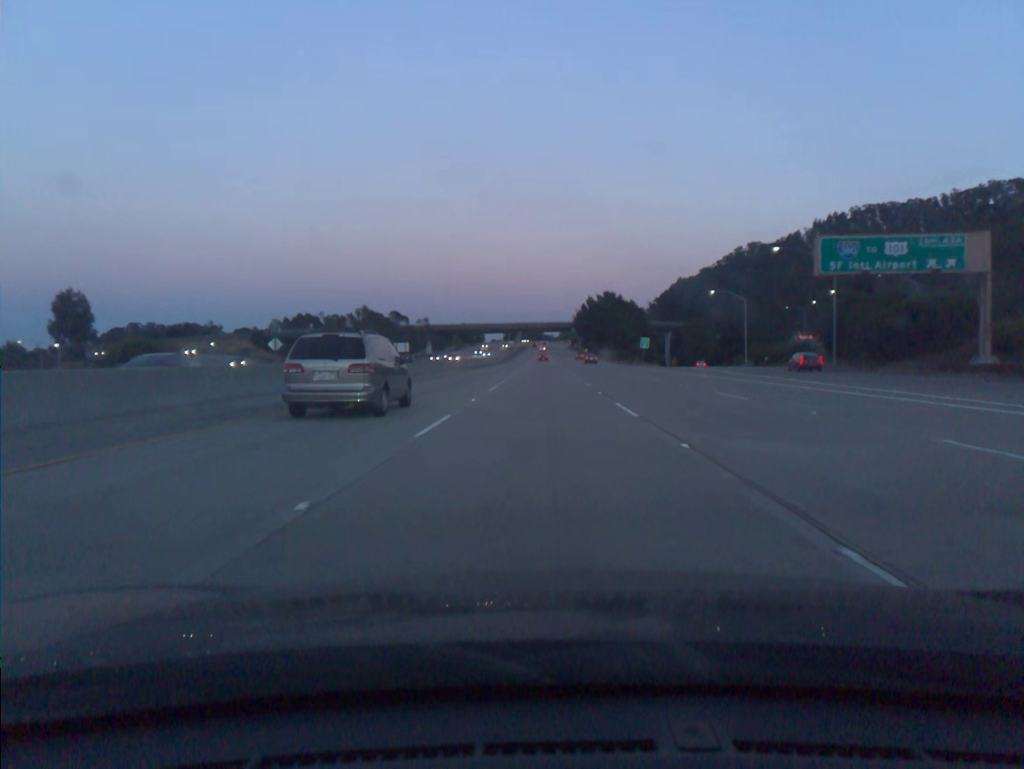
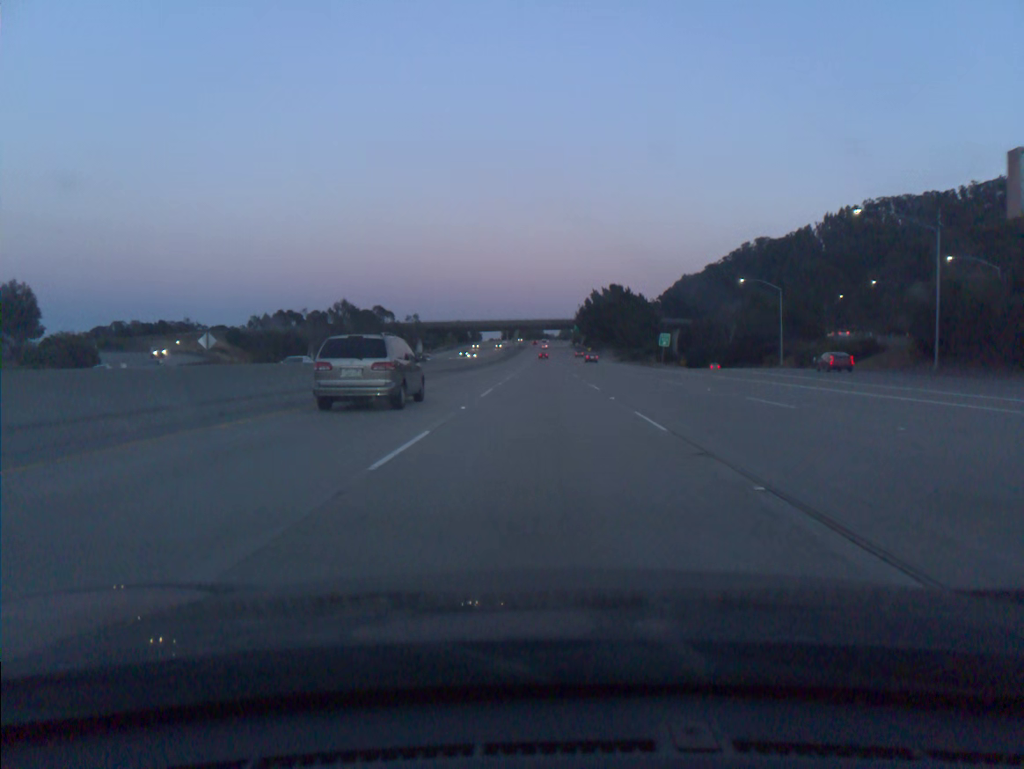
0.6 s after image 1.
(0.0, +18.3) m; 0°
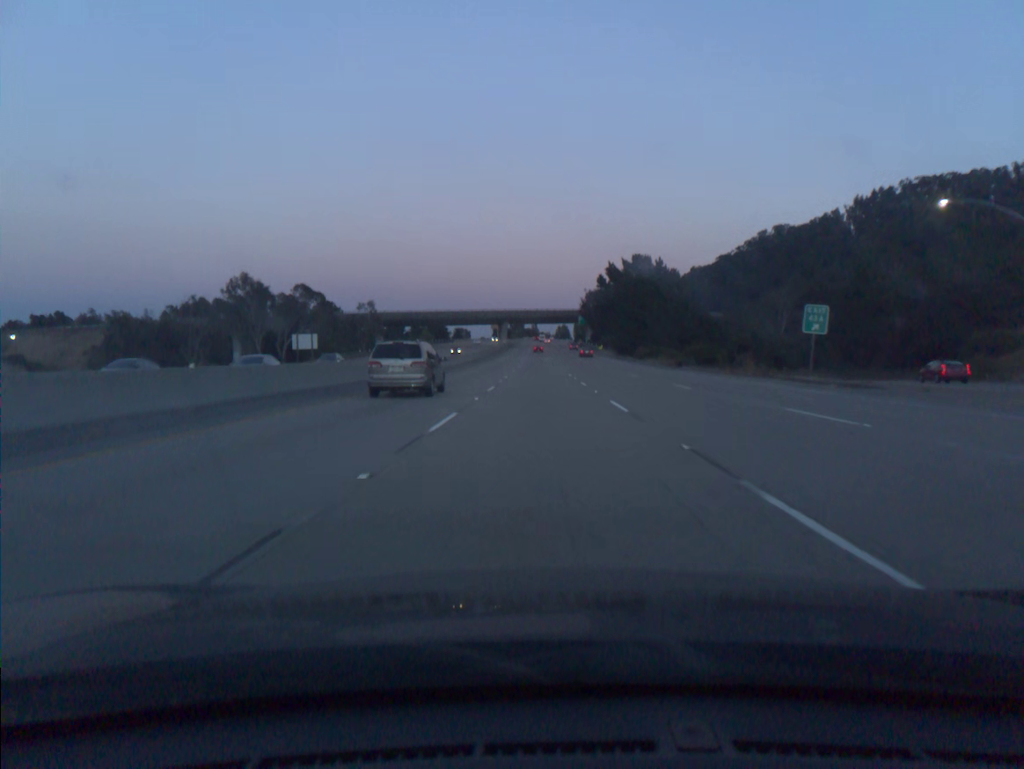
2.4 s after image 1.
(+0.2, +54.7) m; 0°
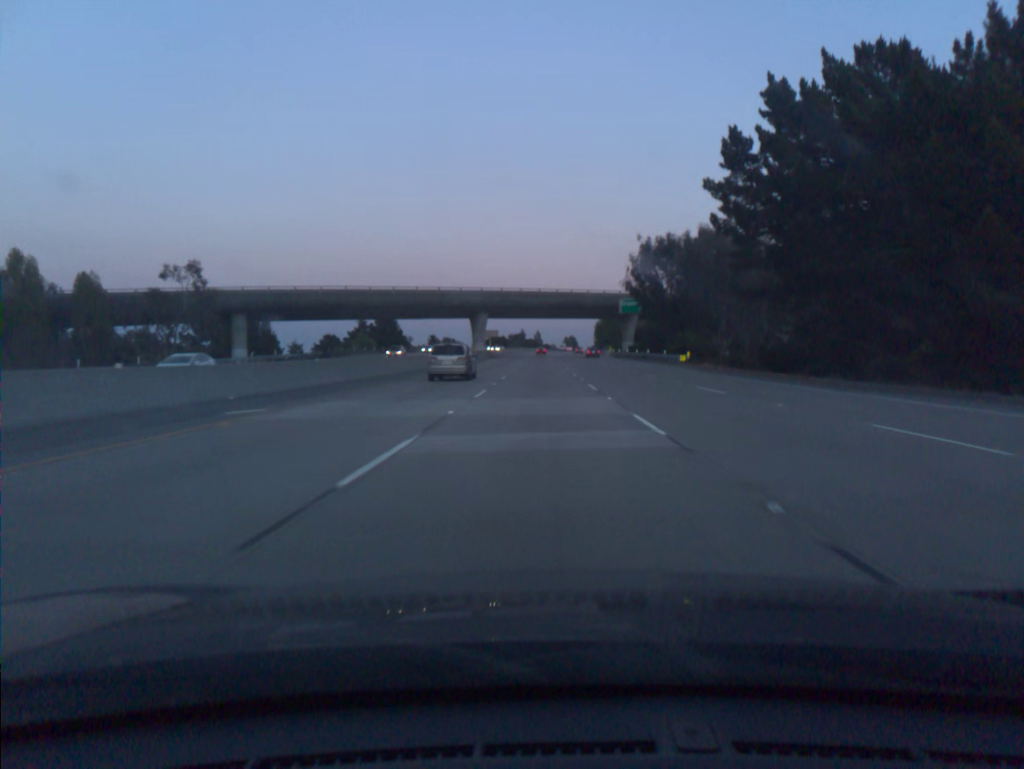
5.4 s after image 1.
(-0.1, +91.1) m; 0°
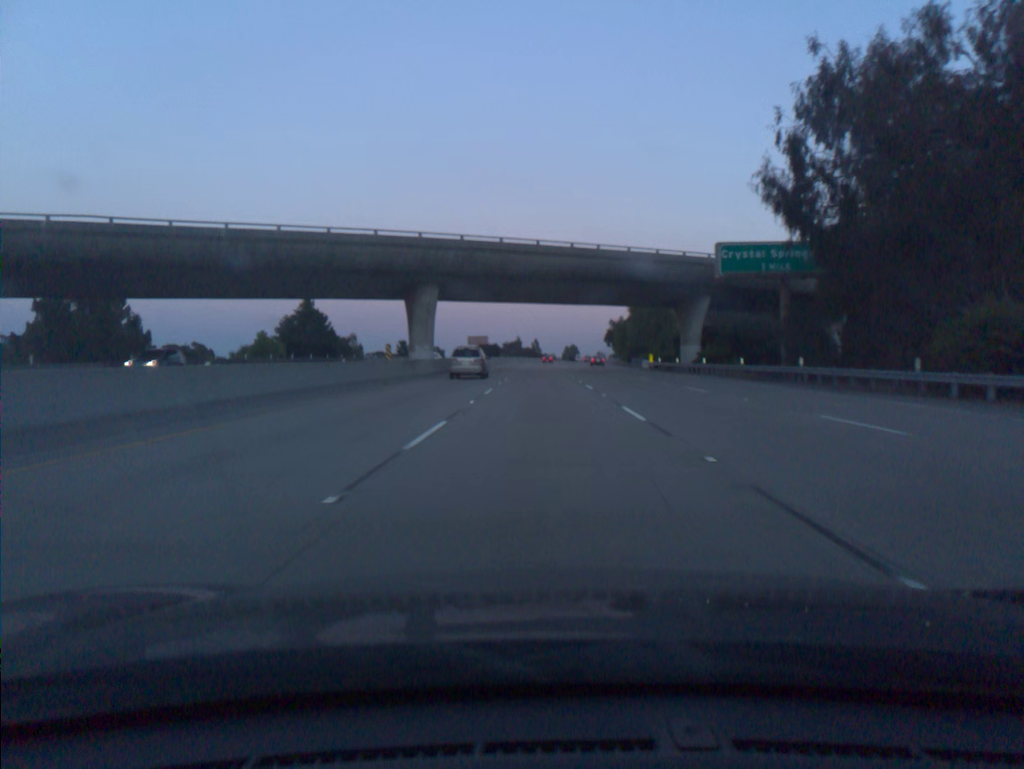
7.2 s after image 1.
(0.0, +54.3) m; 0°
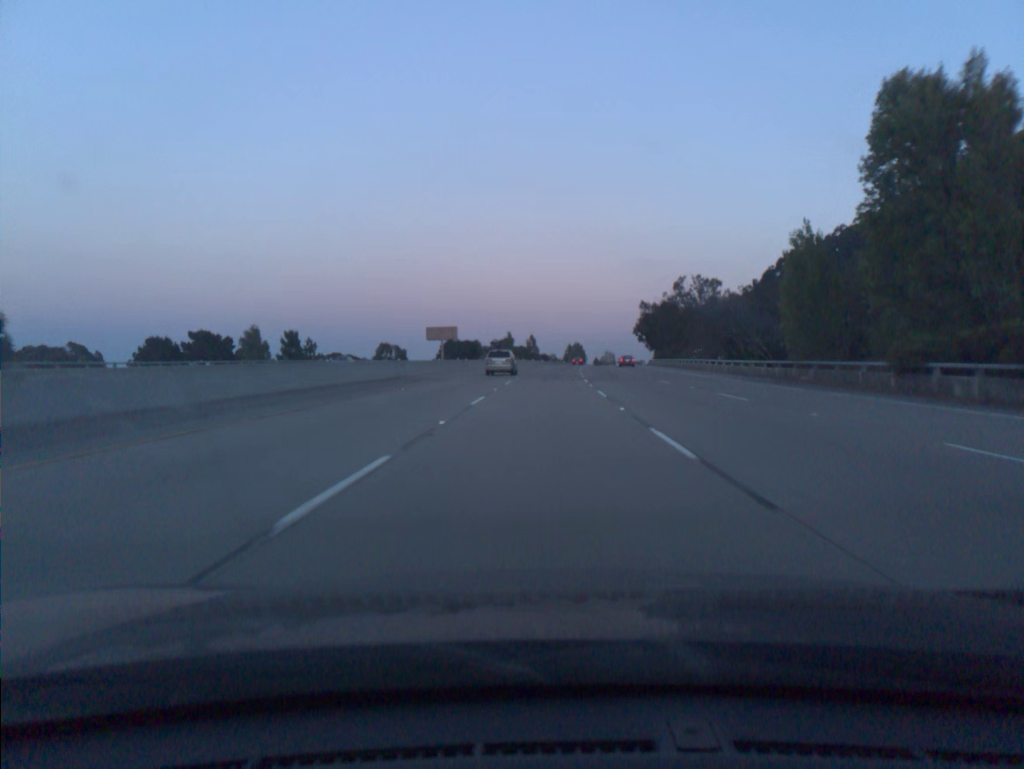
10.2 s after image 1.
(+0.2, +90.5) m; 0°
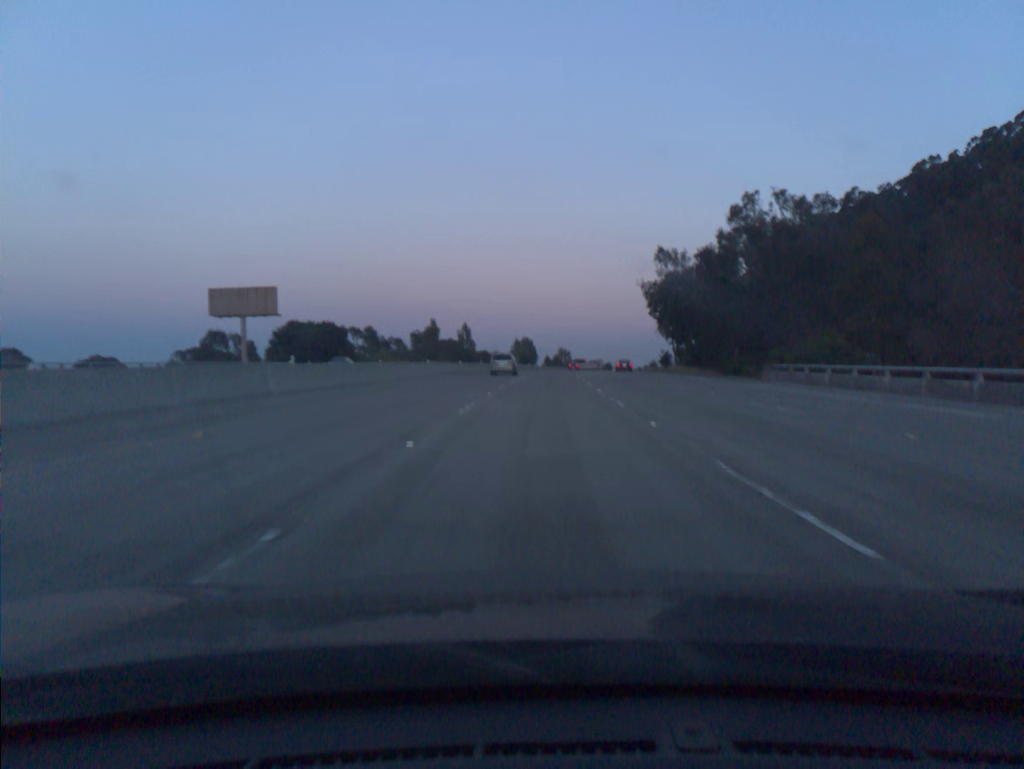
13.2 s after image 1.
(+2.7, +91.1) m; +4°
